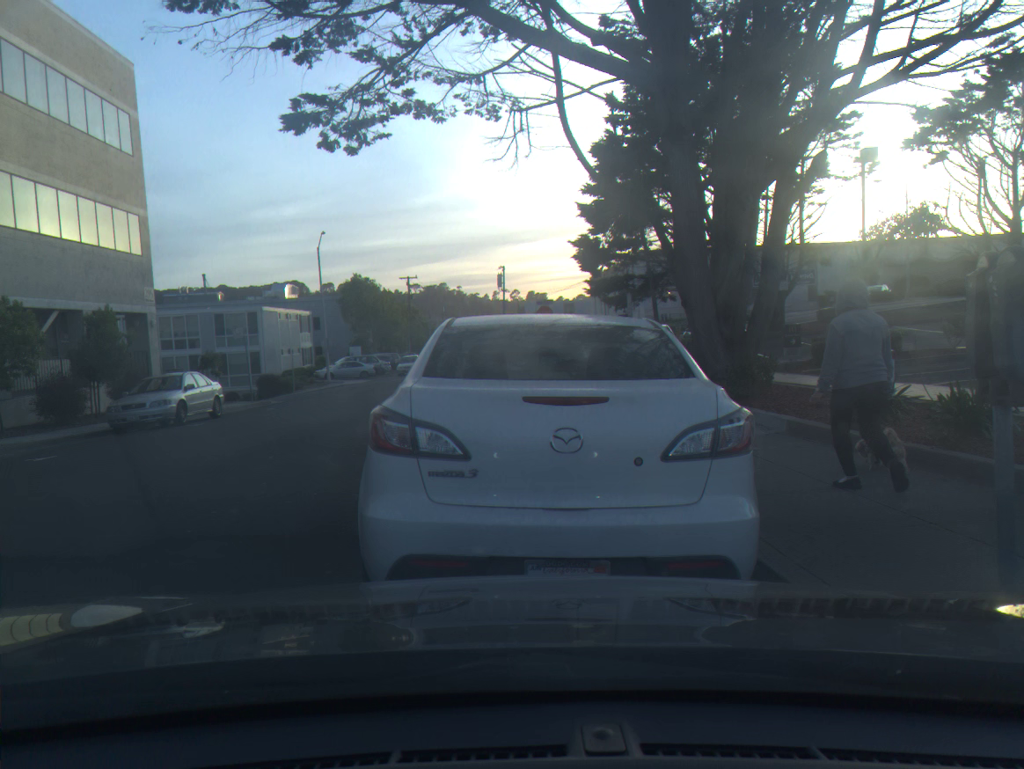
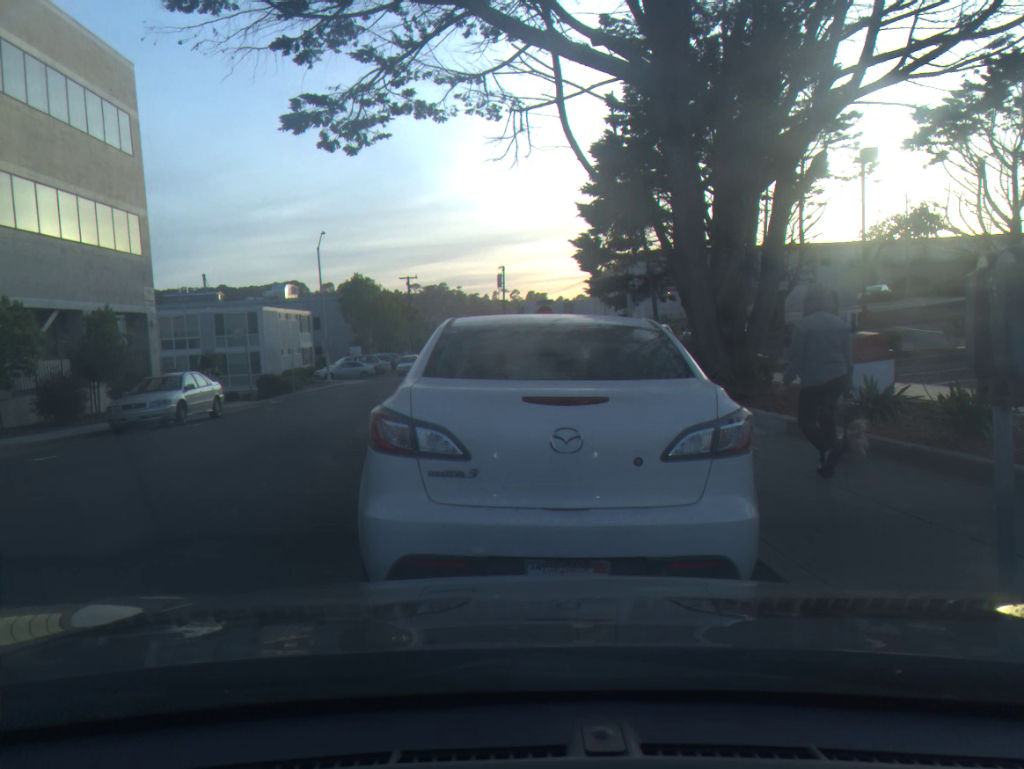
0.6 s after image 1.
(0.0, 0.0) m; 0°
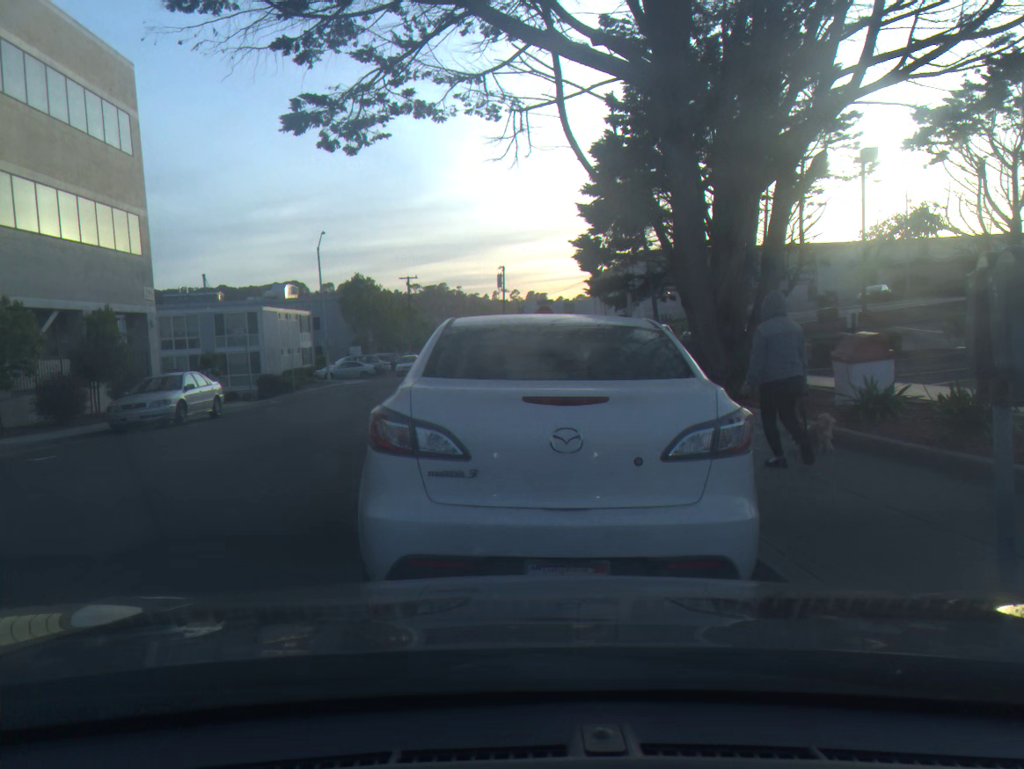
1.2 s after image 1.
(0.0, 0.0) m; 0°
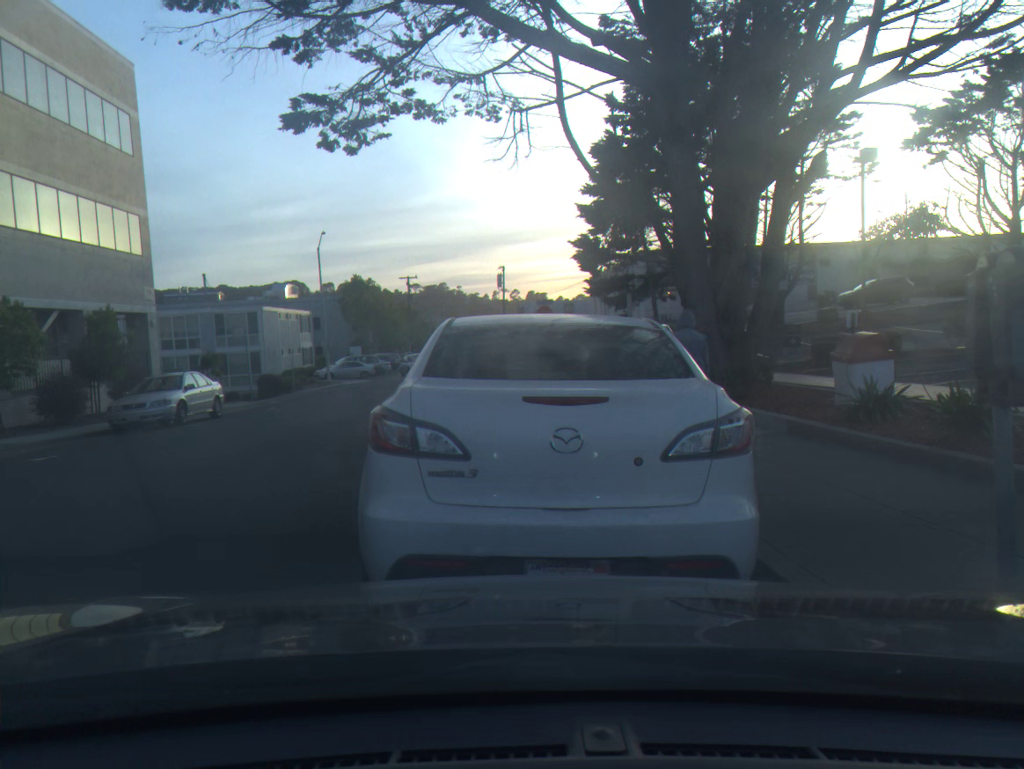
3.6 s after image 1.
(0.0, 0.0) m; 0°
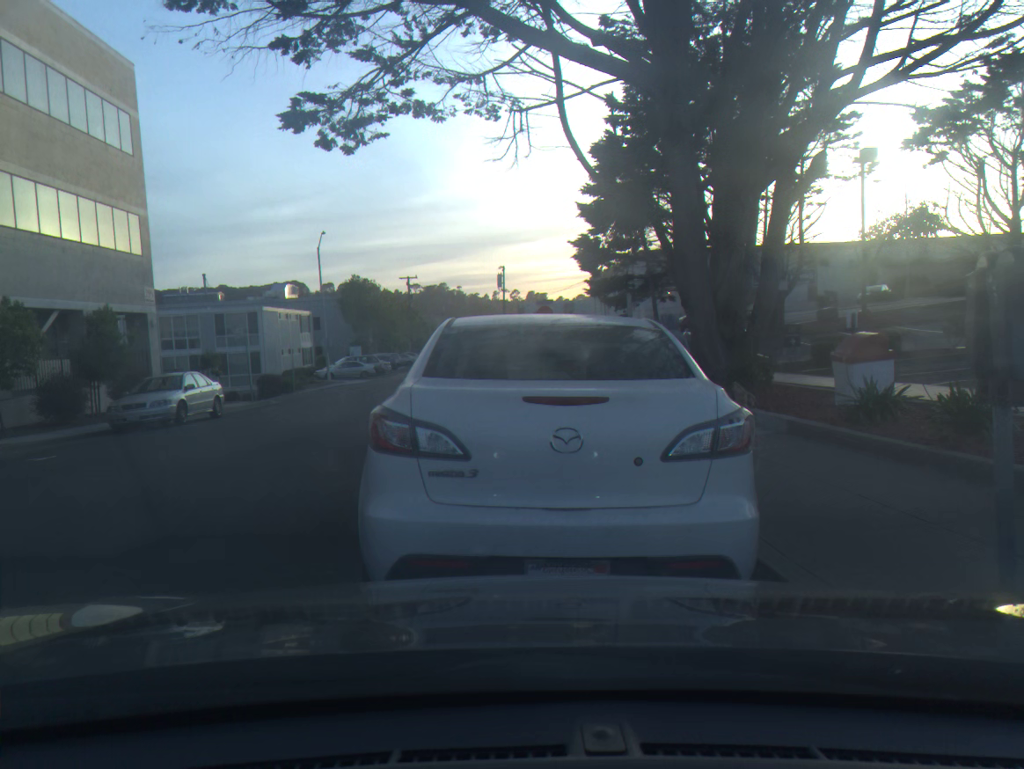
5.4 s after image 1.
(0.0, 0.0) m; 0°
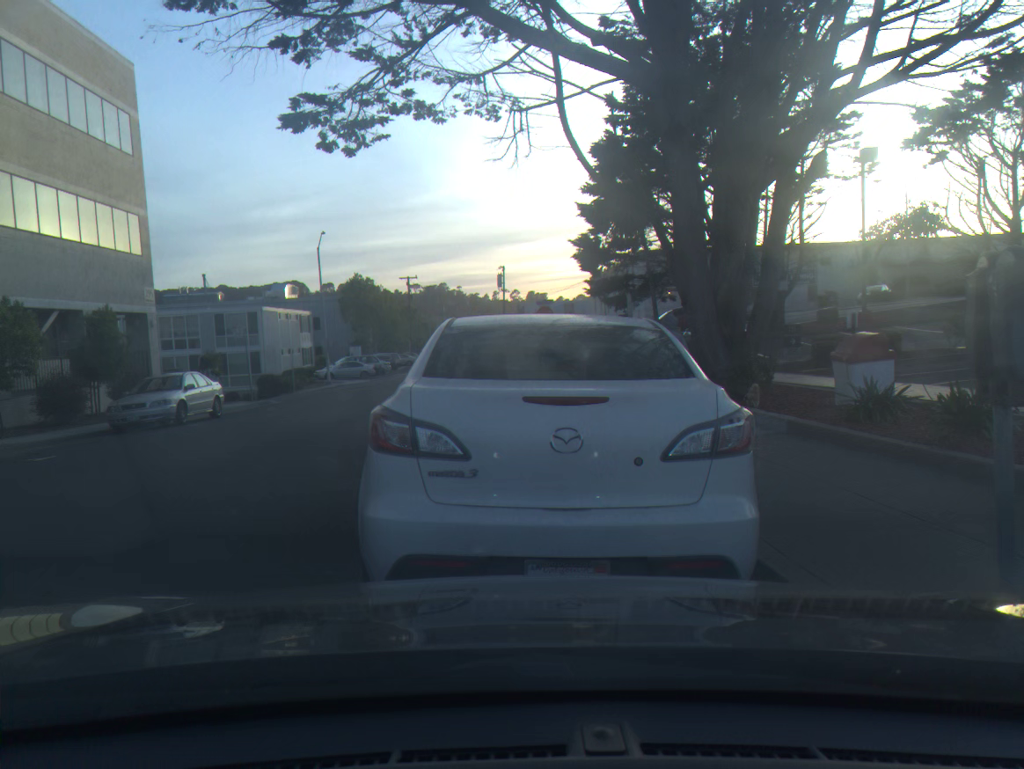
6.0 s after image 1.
(0.0, 0.0) m; 0°
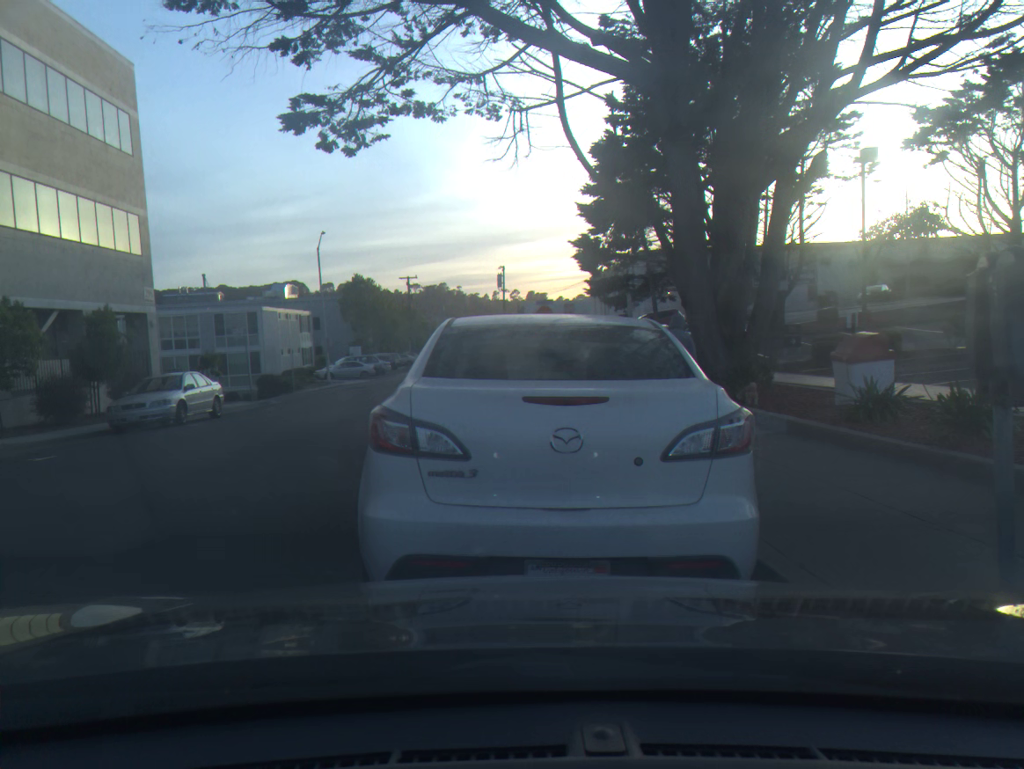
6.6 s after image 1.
(0.0, 0.0) m; 0°
